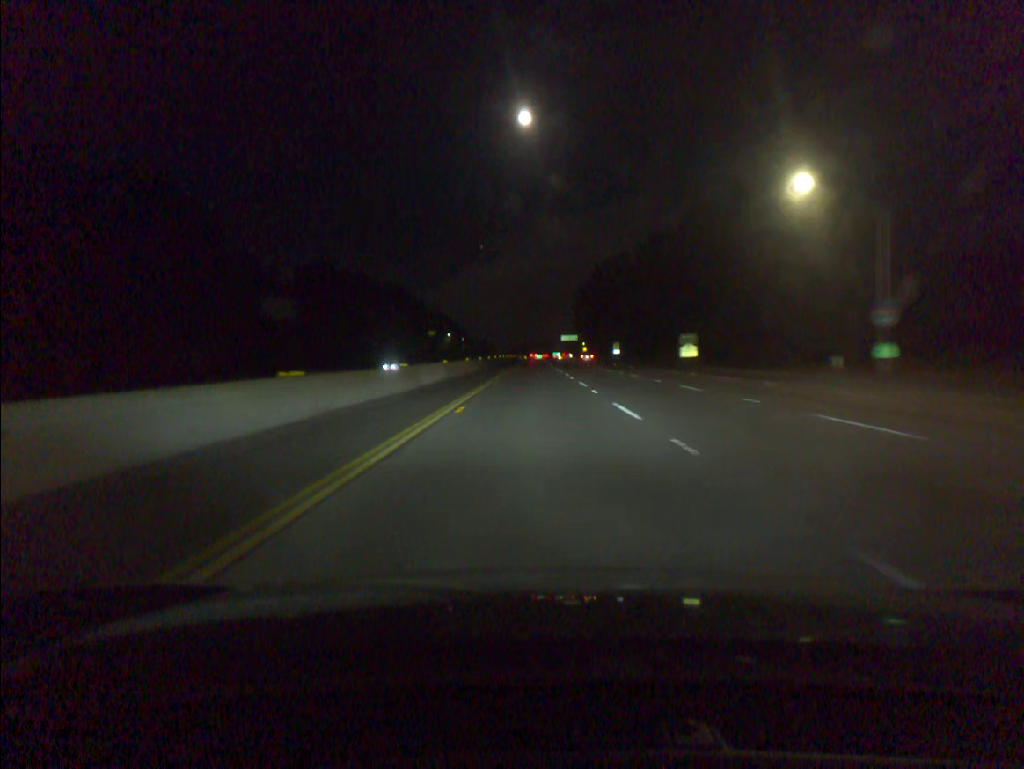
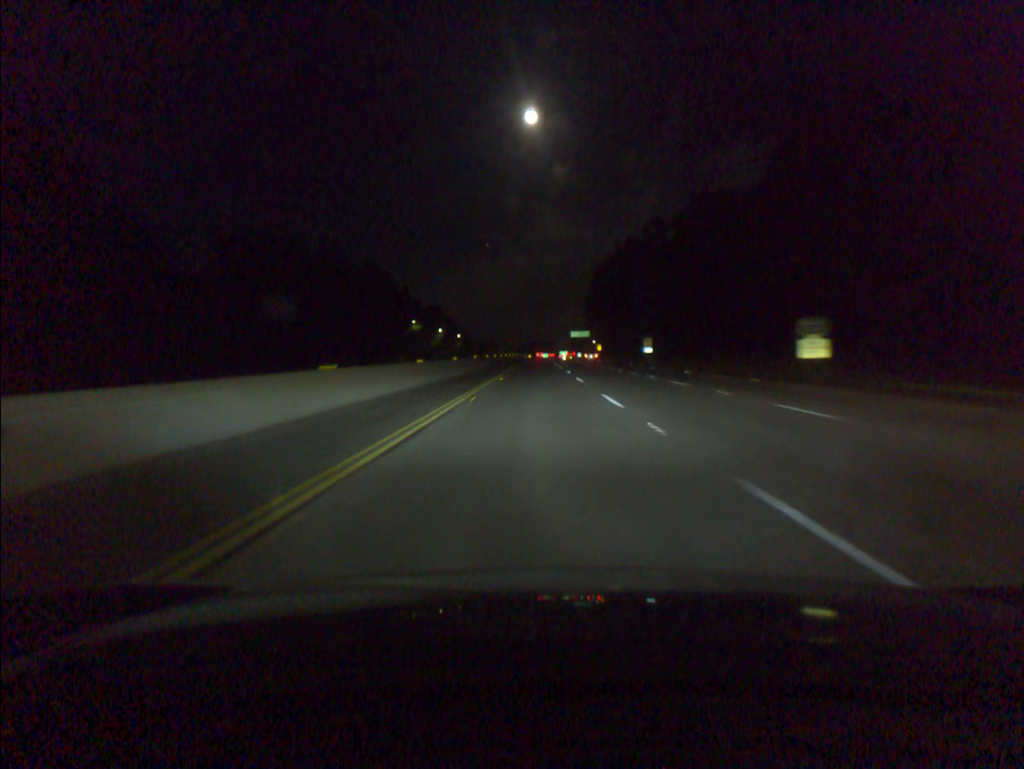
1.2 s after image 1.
(-0.1, +41.1) m; 0°
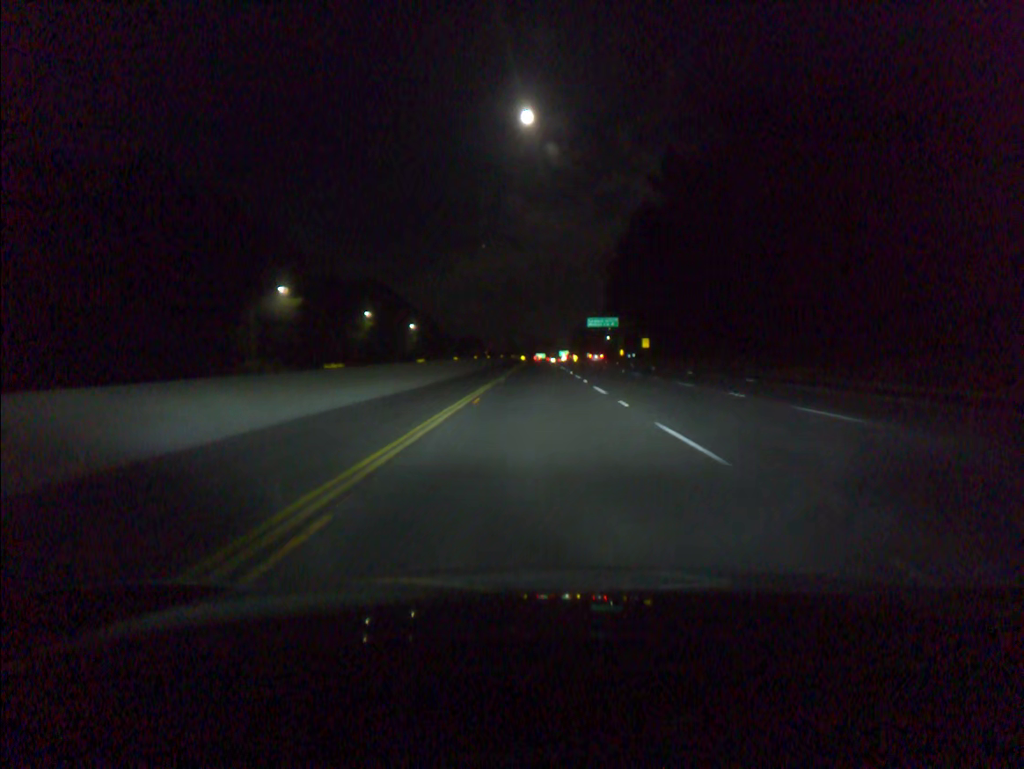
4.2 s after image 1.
(0.0, +102.5) m; 0°
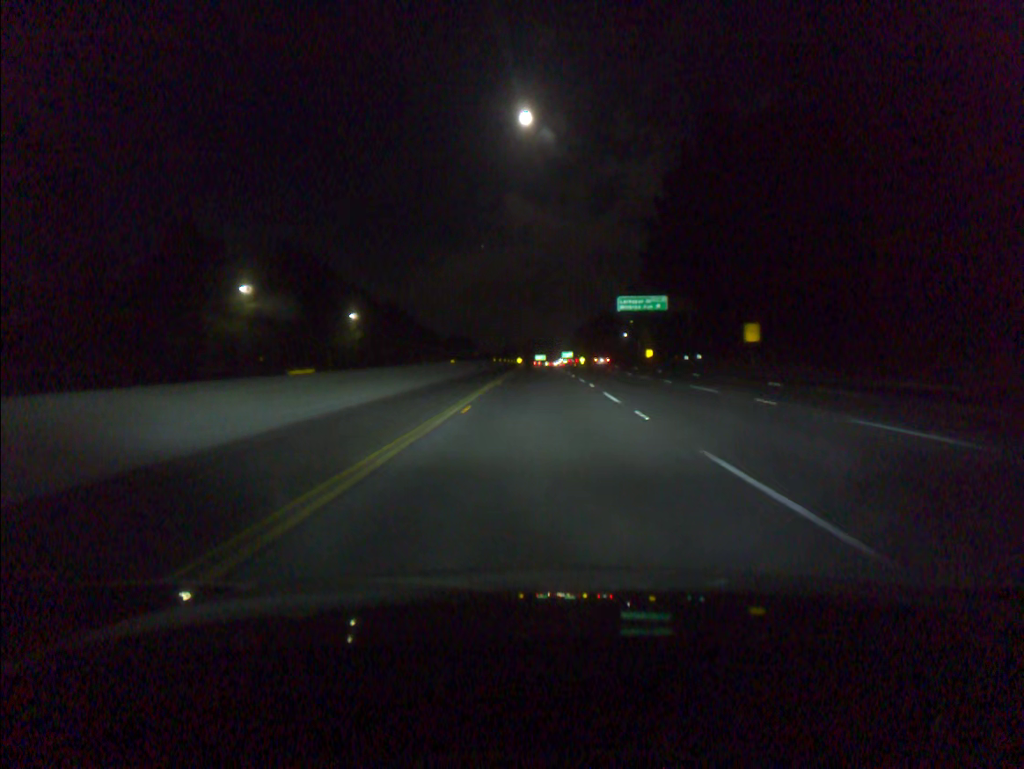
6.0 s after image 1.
(0.0, +61.5) m; 0°
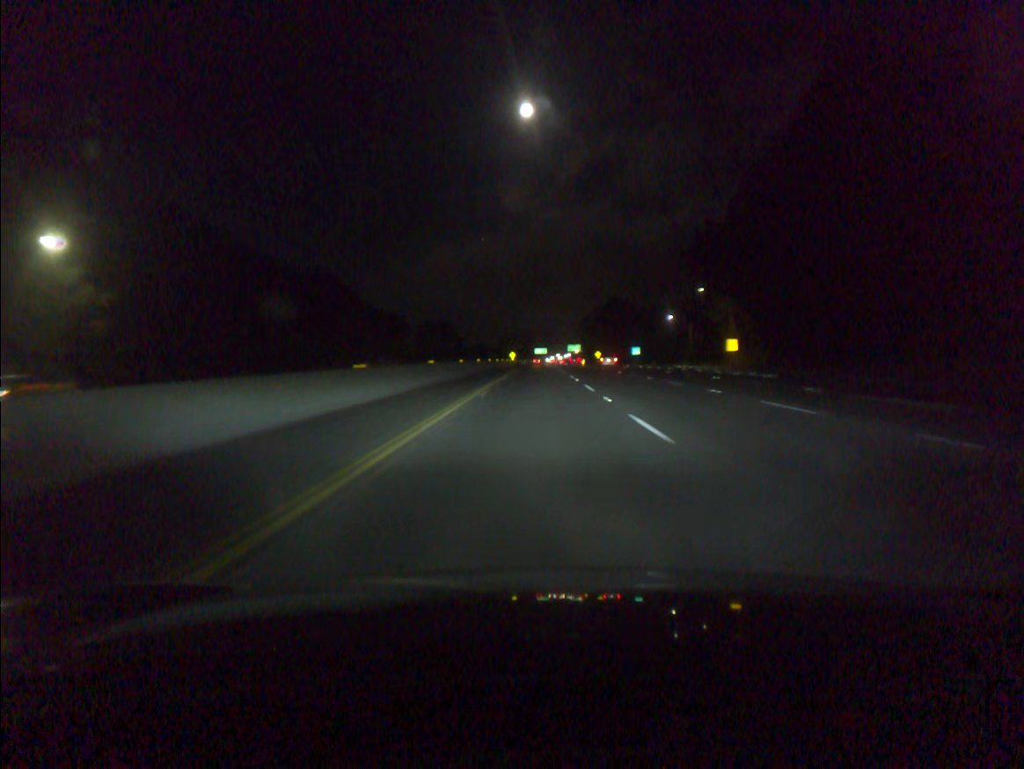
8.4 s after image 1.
(+0.1, +82.0) m; 0°
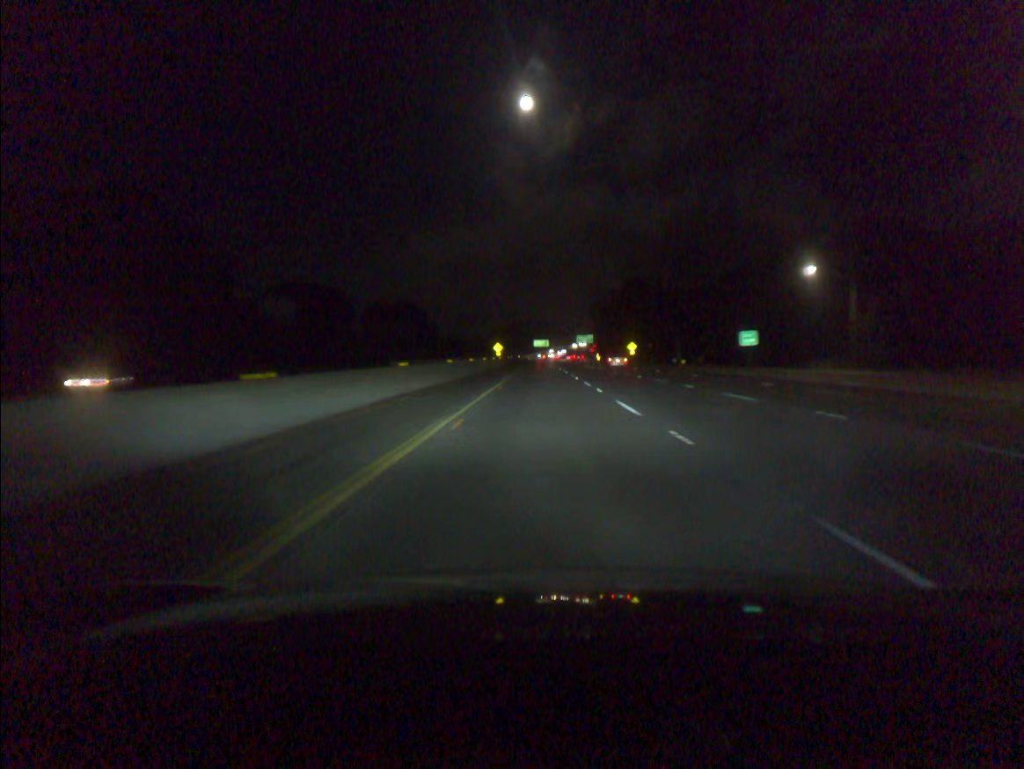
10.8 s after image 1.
(-0.2, +82.1) m; 0°
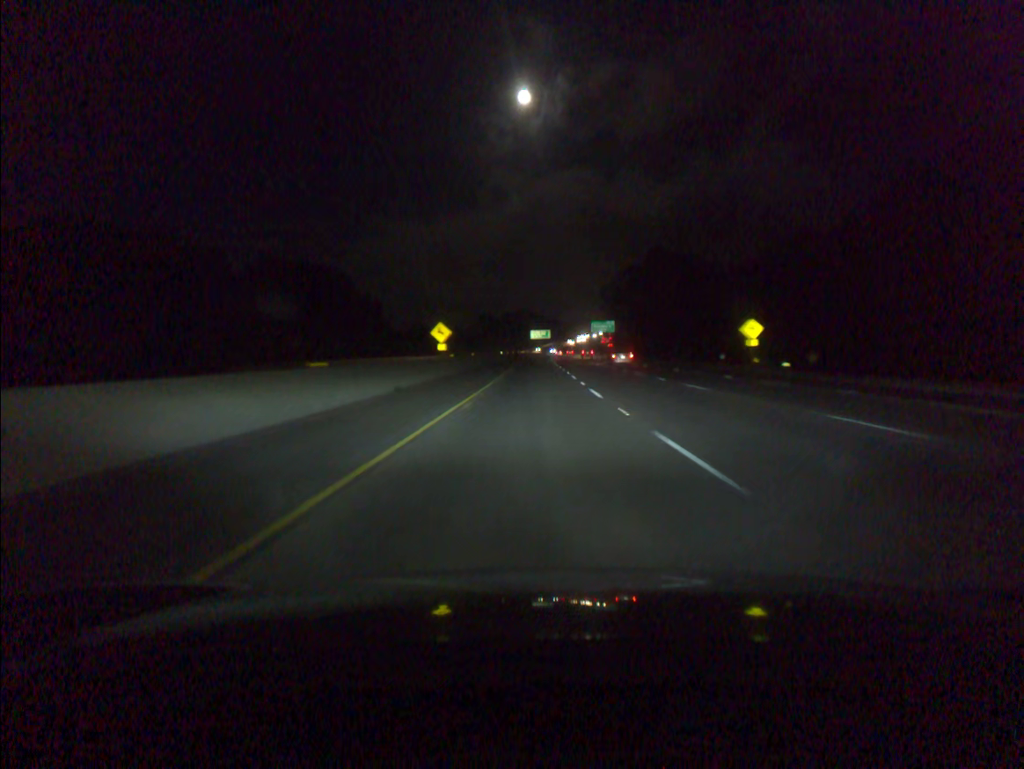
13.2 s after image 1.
(+0.3, +82.5) m; 0°
